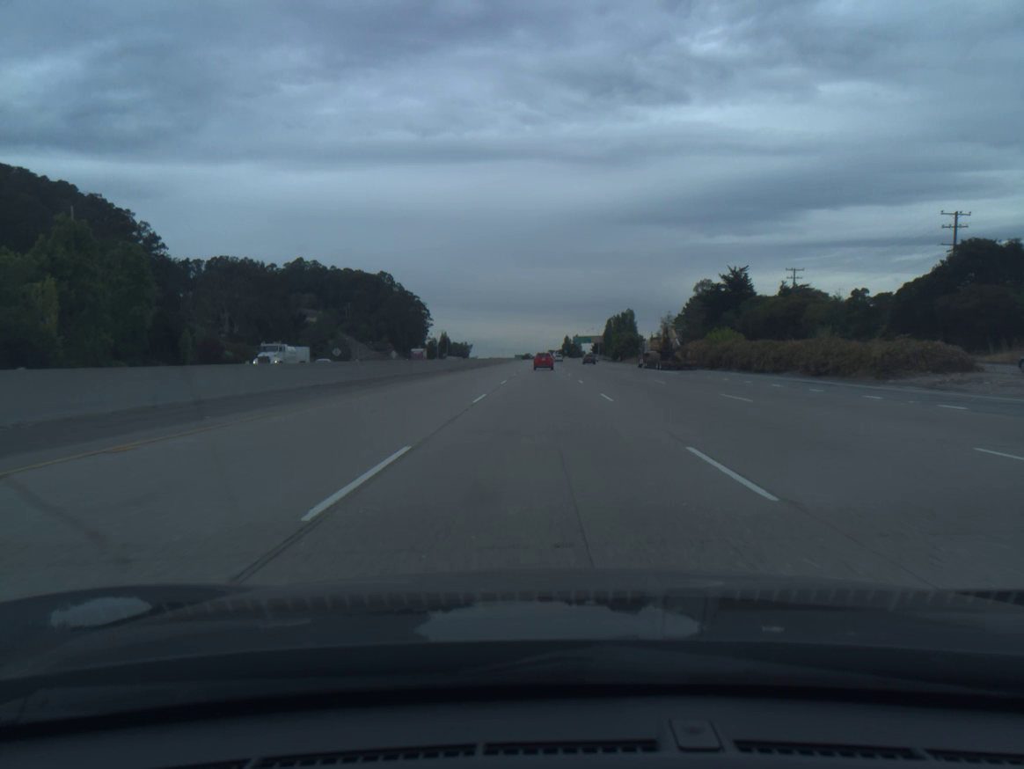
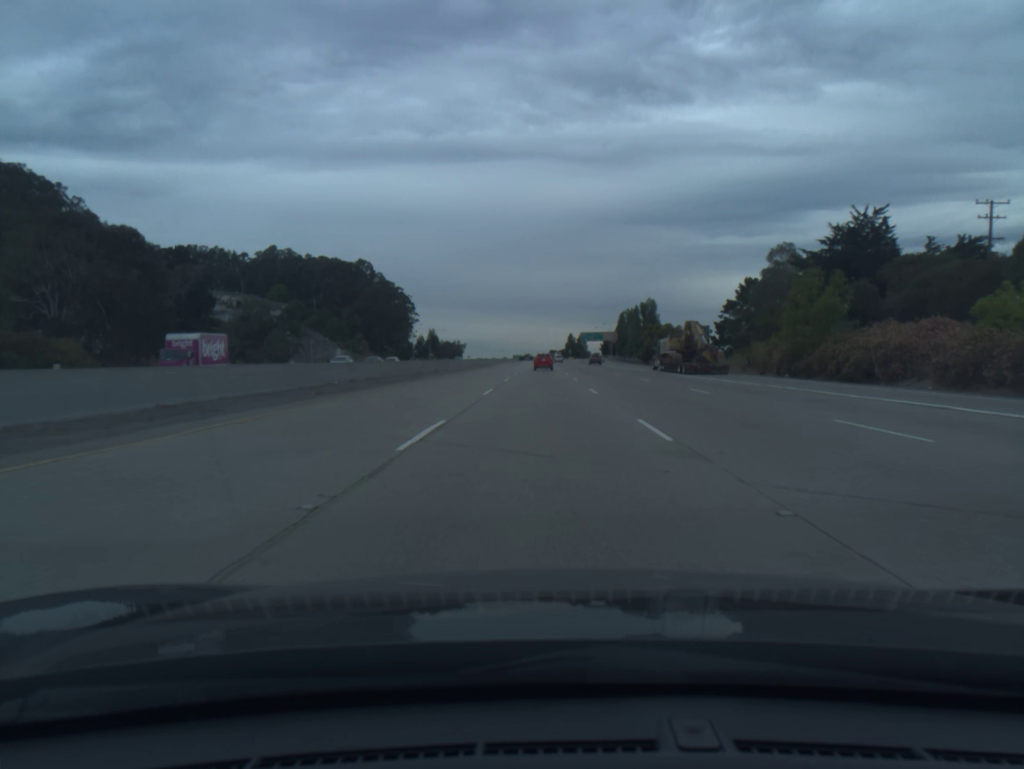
(0.0, +53.7) m; 0°
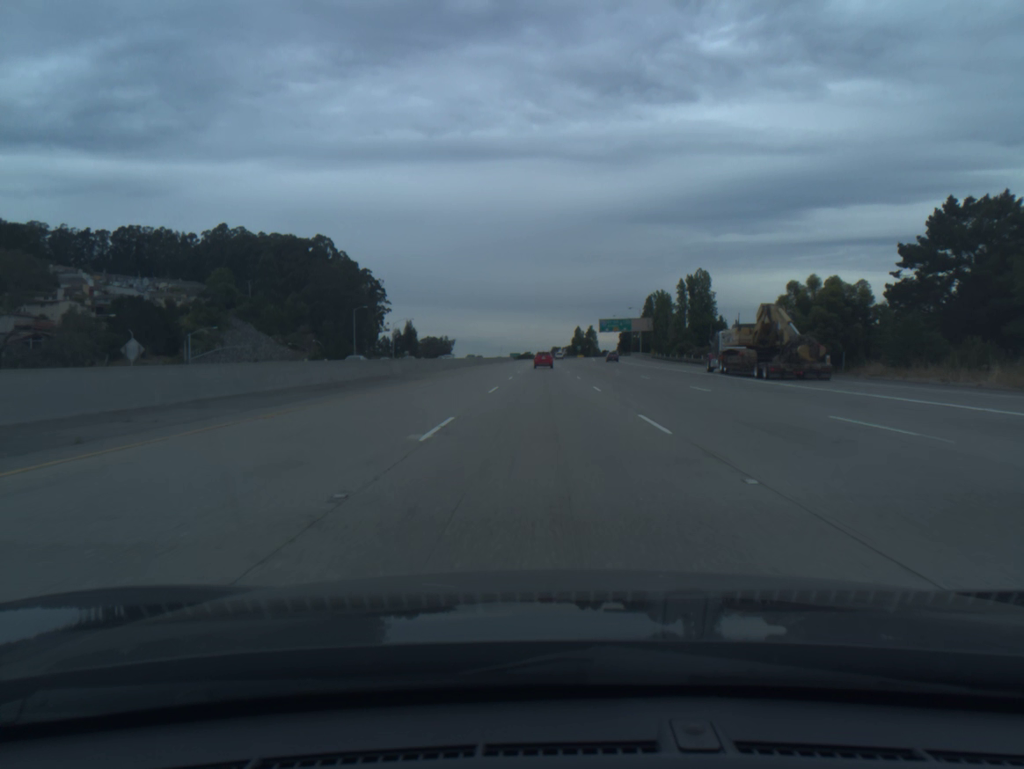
(-0.2, +72.1) m; 0°
